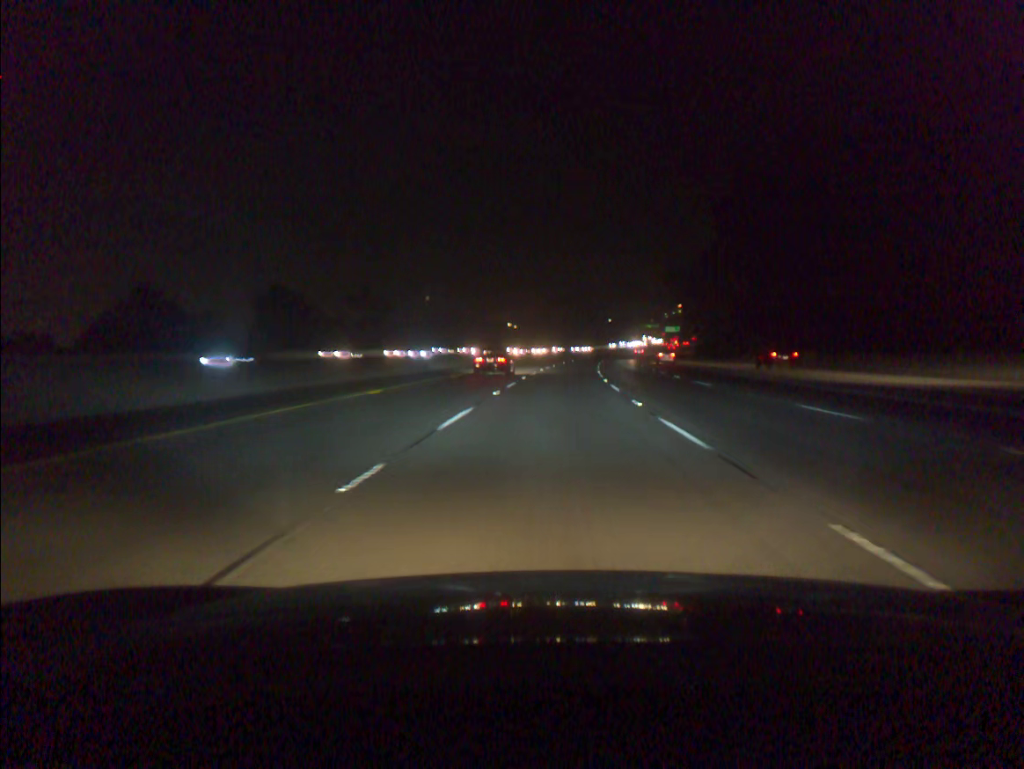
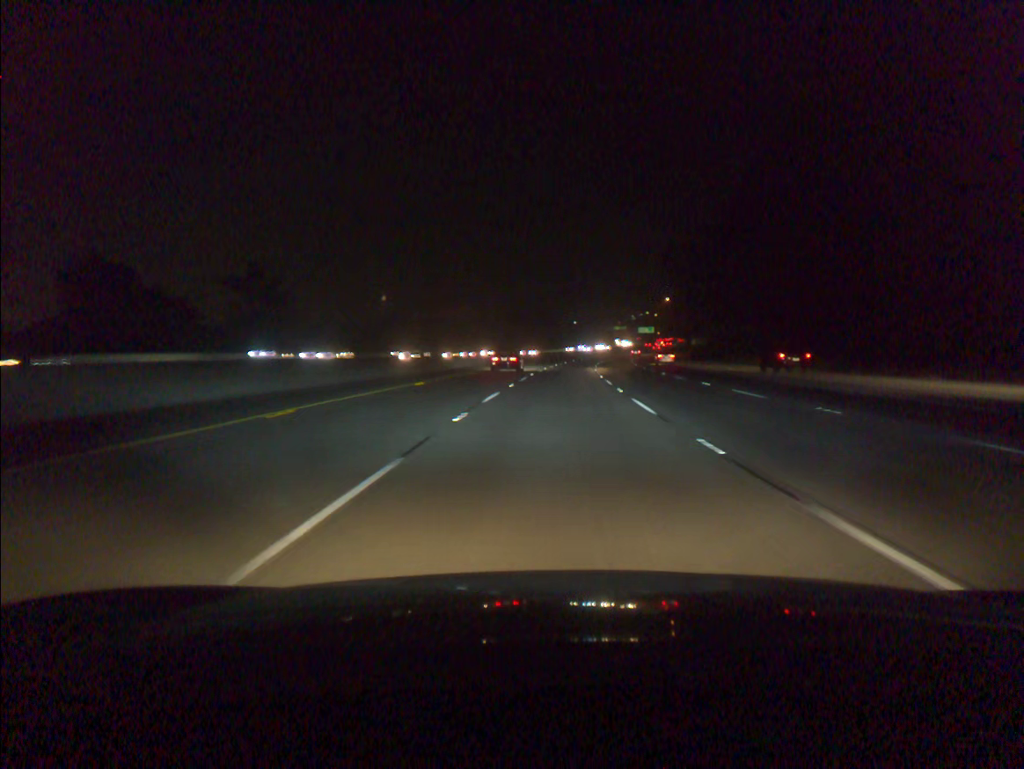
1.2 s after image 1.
(+0.8, +36.9) m; +3°
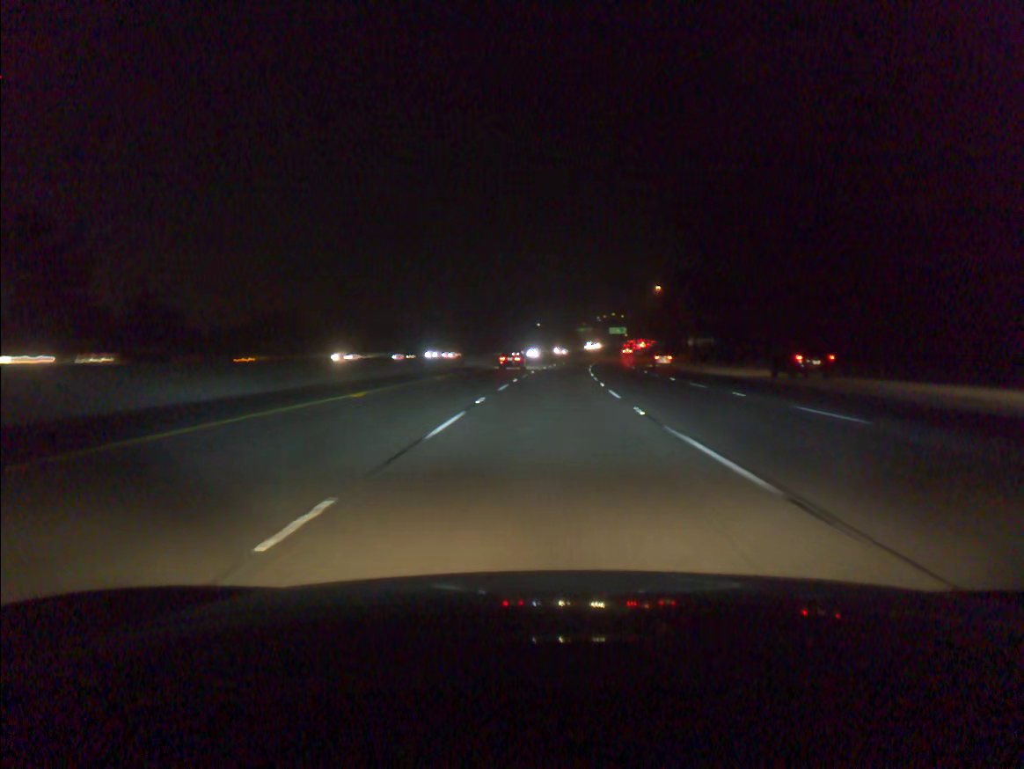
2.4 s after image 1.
(+0.9, +36.9) m; +3°
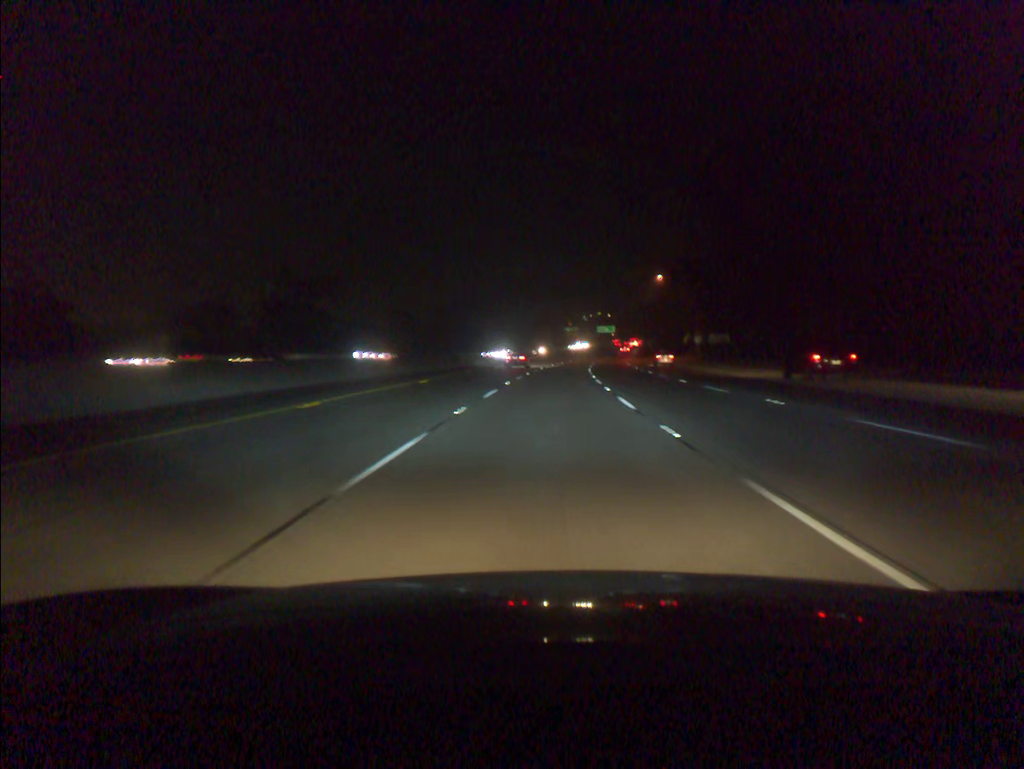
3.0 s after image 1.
(+0.2, +18.5) m; +1°
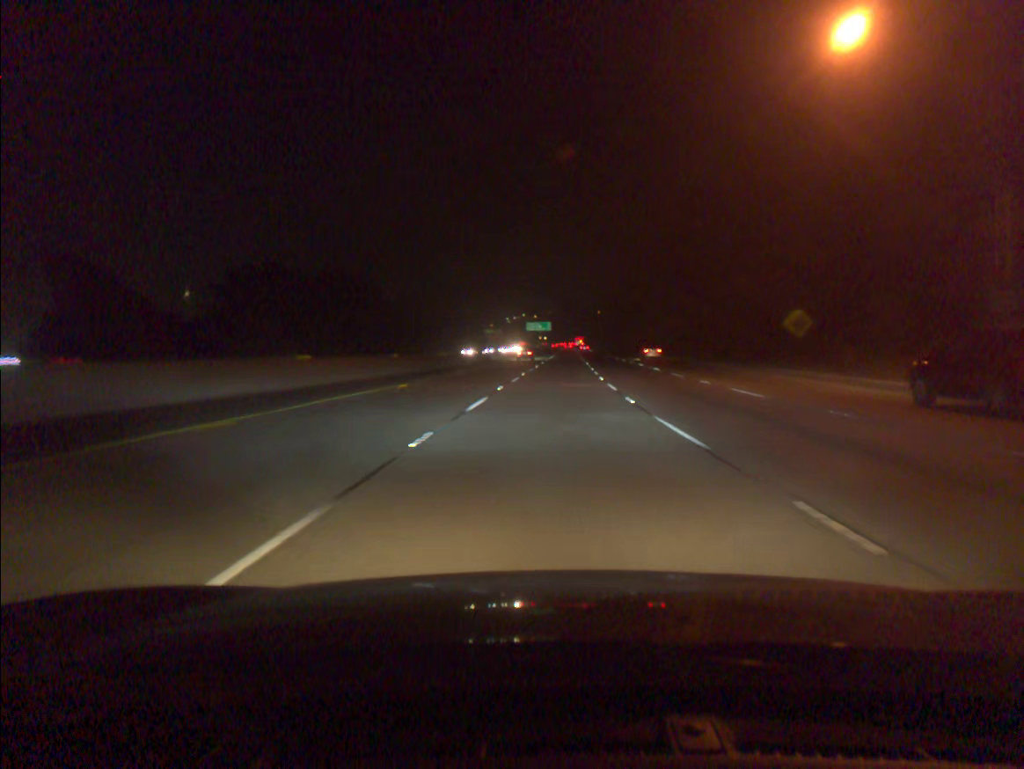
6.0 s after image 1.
(+4.3, +92.2) m; +6°
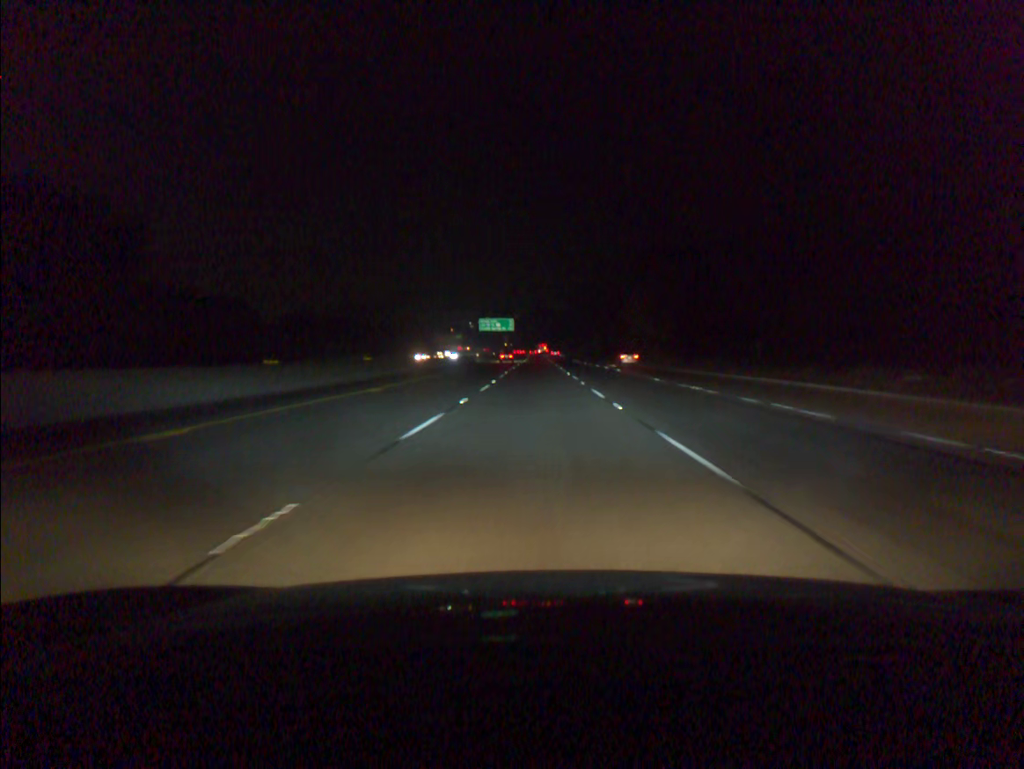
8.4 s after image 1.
(+2.2, +73.7) m; +2°
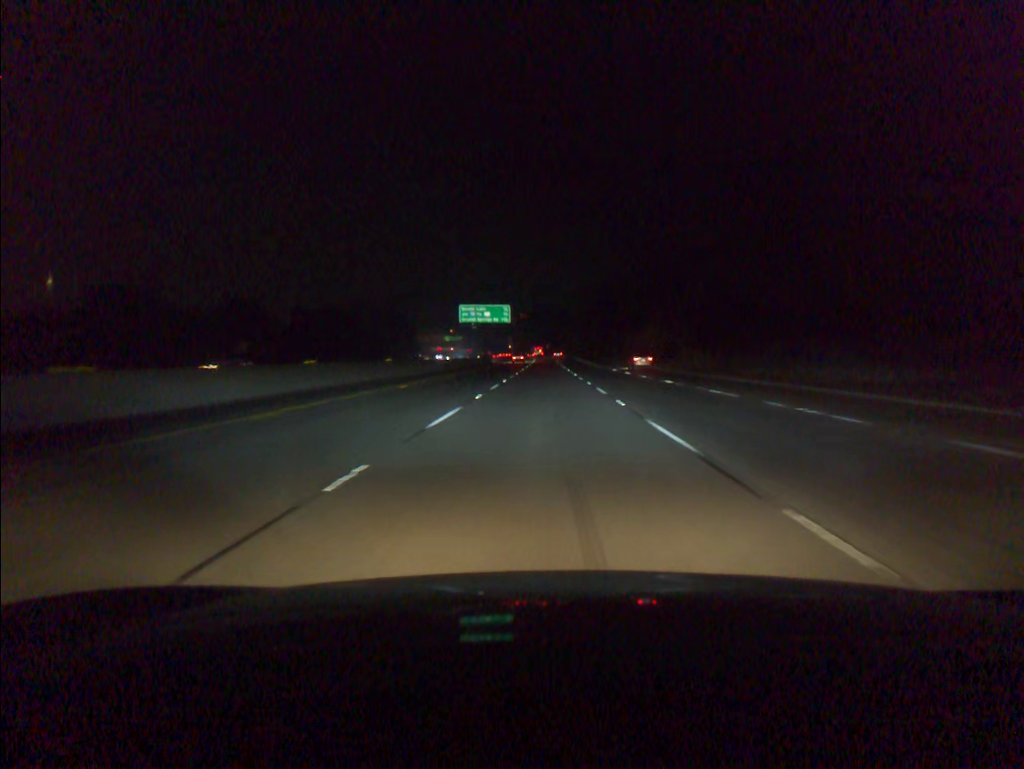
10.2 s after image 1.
(-0.3, +55.0) m; -1°
